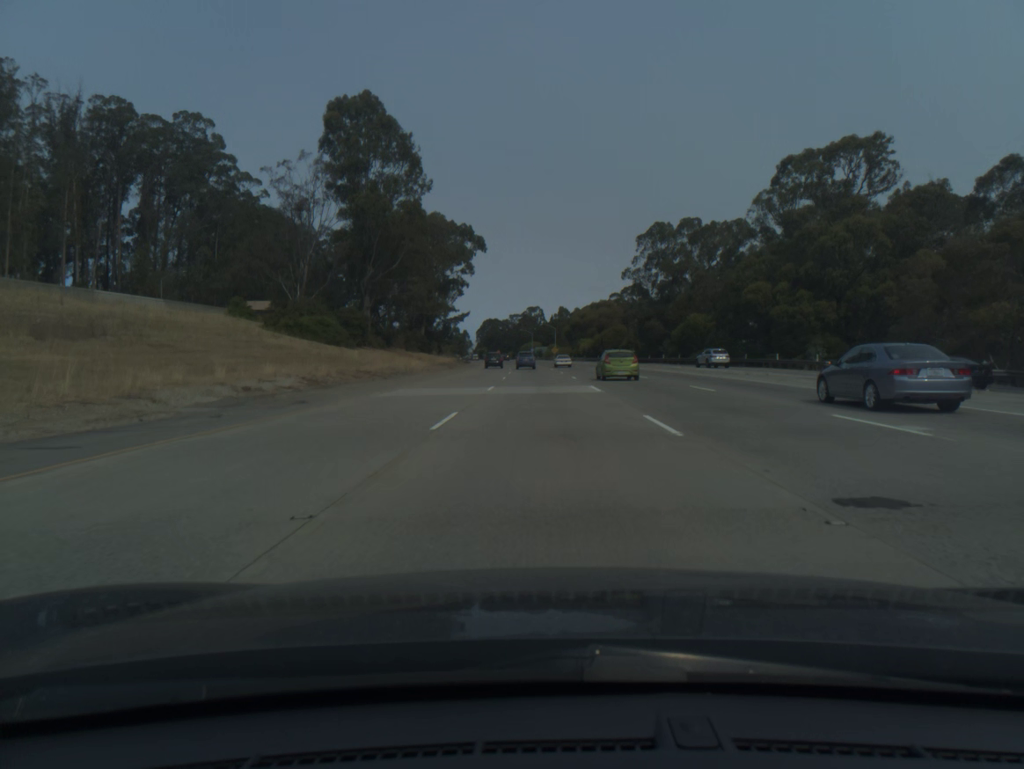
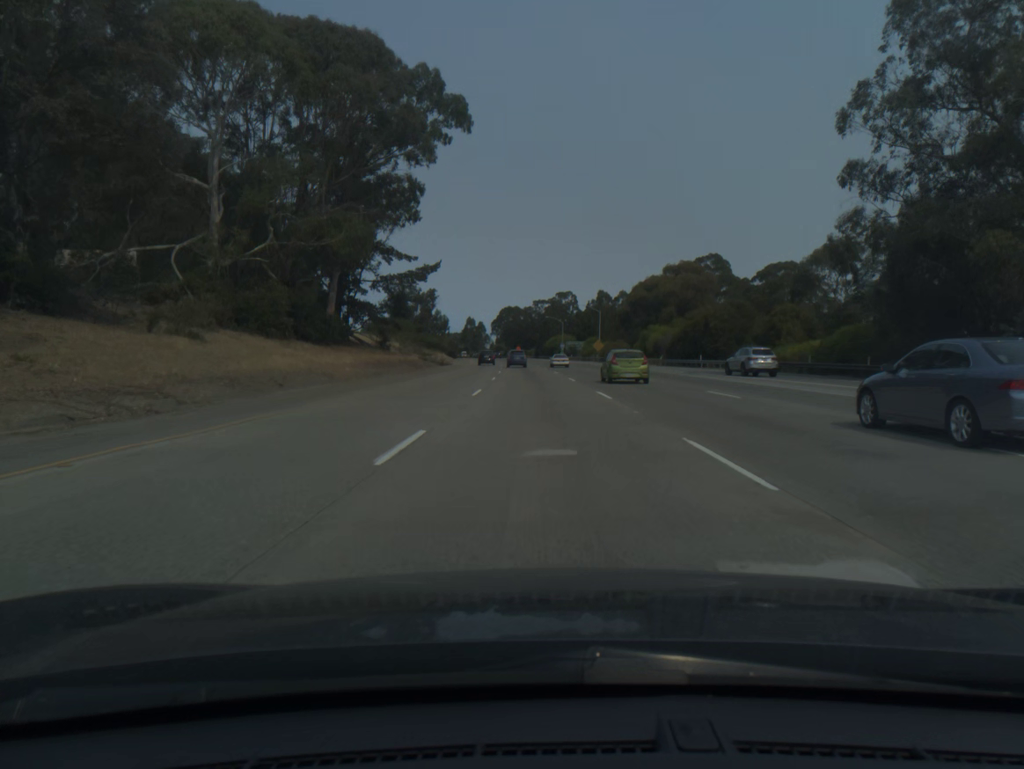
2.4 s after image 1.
(-1.0, +77.2) m; -2°
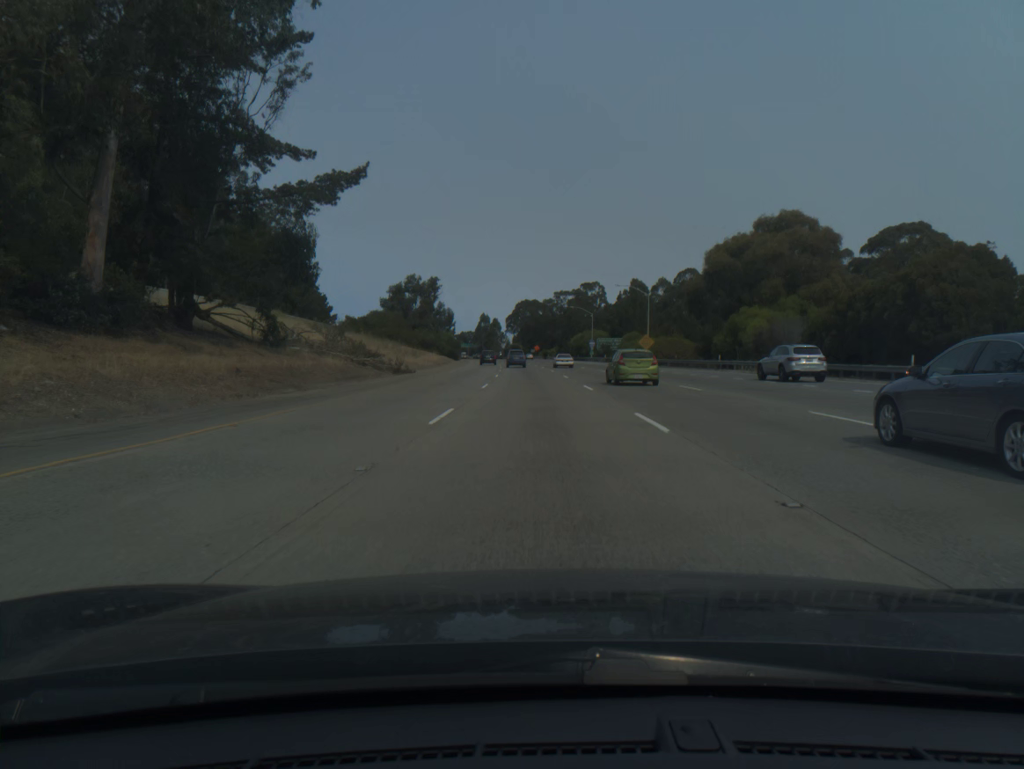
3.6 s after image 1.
(-0.5, +38.8) m; -1°
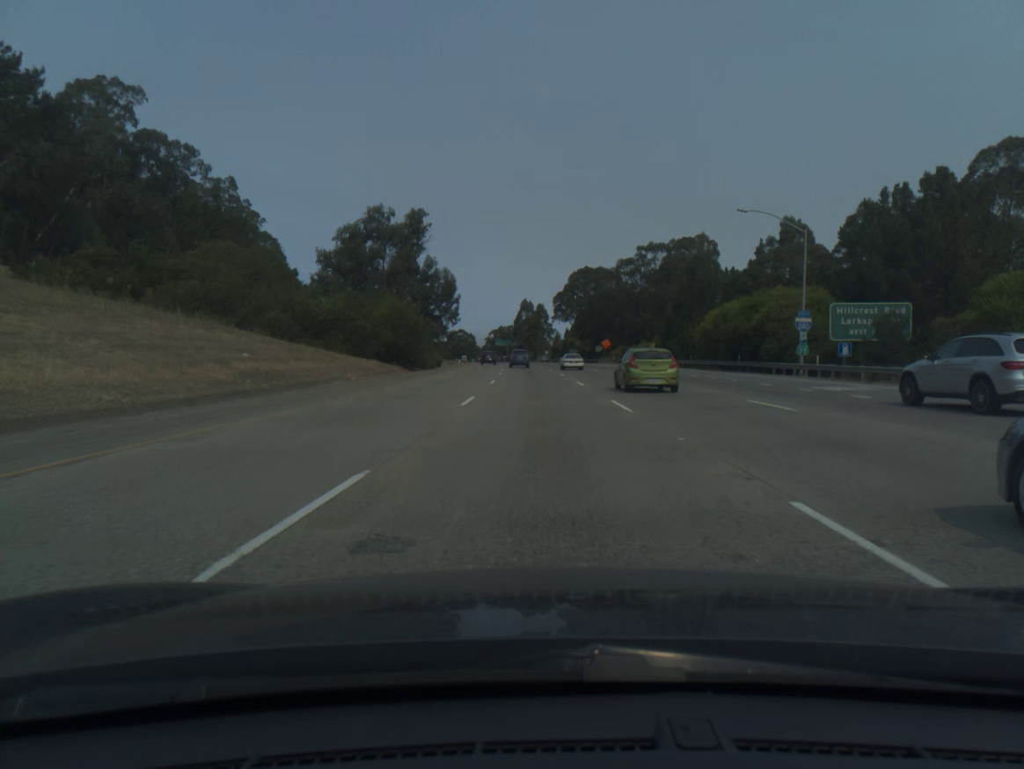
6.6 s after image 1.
(-3.2, +97.0) m; -4°
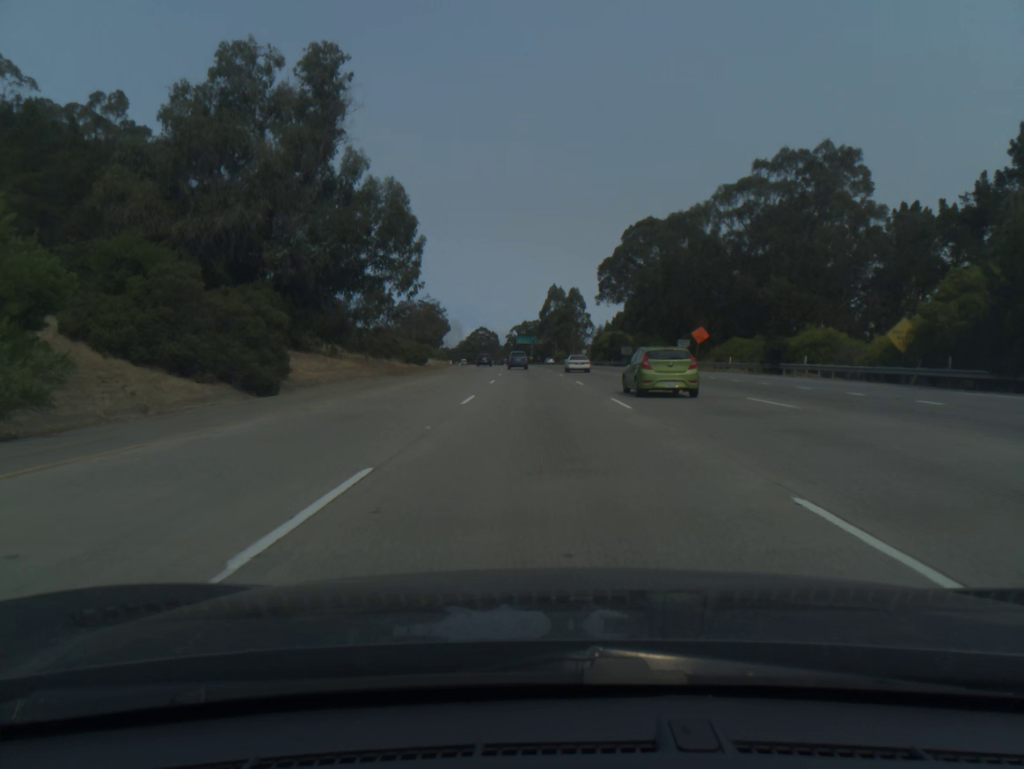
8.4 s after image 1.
(-1.1, +58.4) m; -2°
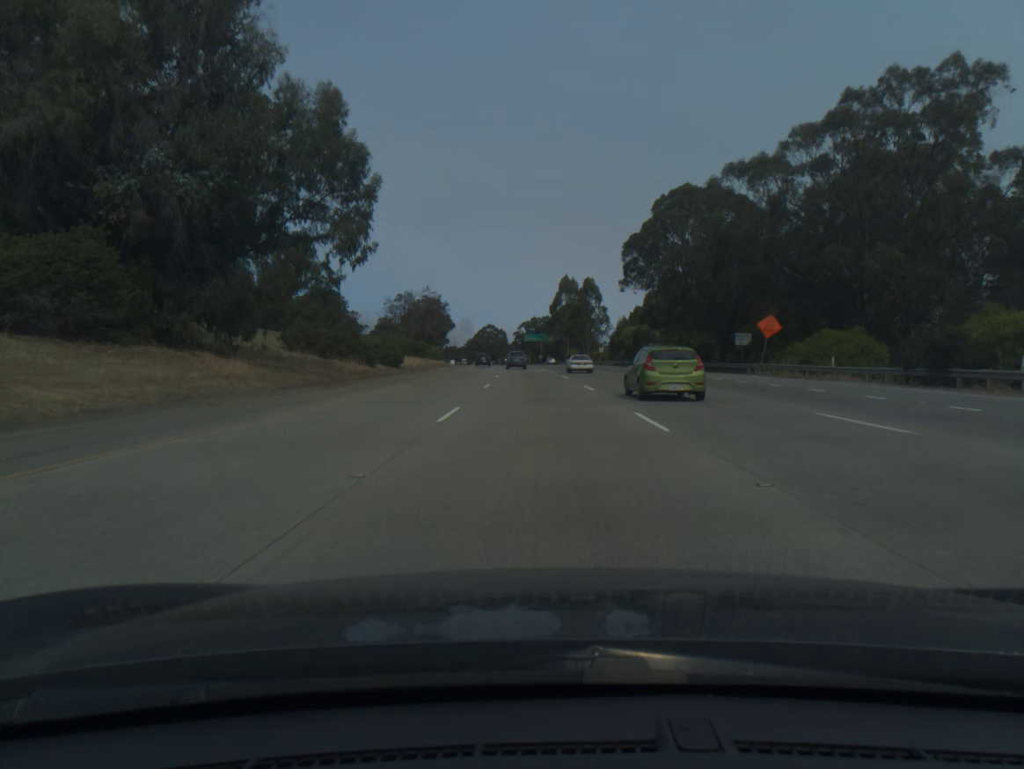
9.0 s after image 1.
(-0.1, +19.5) m; -1°
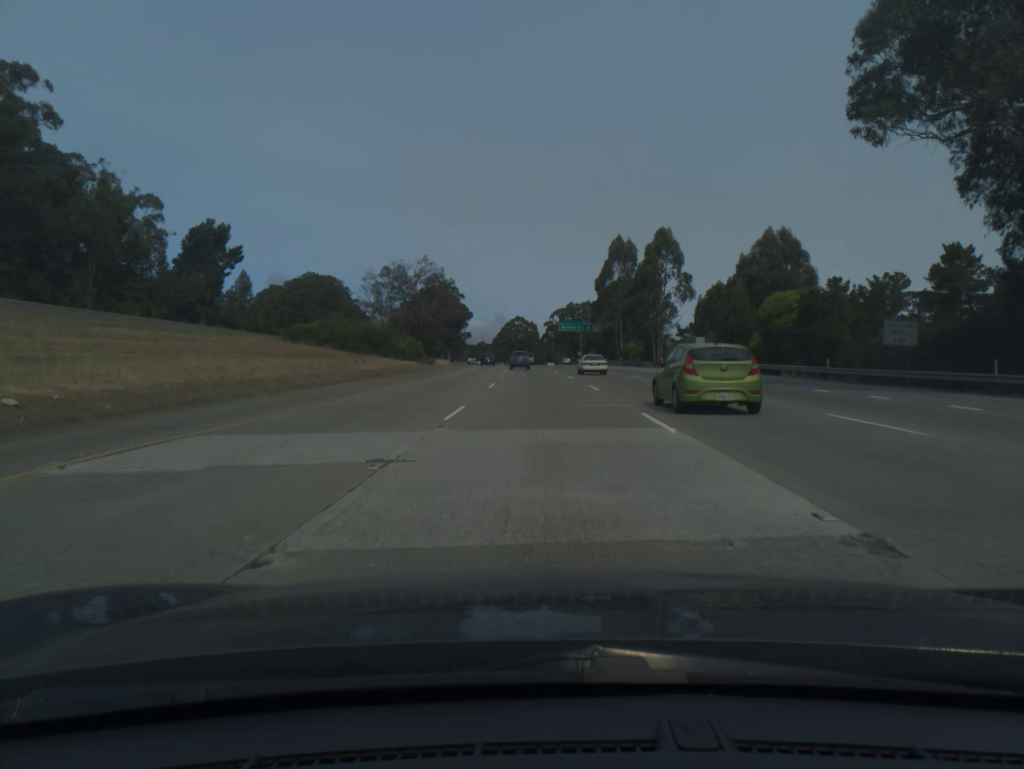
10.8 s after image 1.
(-1.2, +58.5) m; -2°
